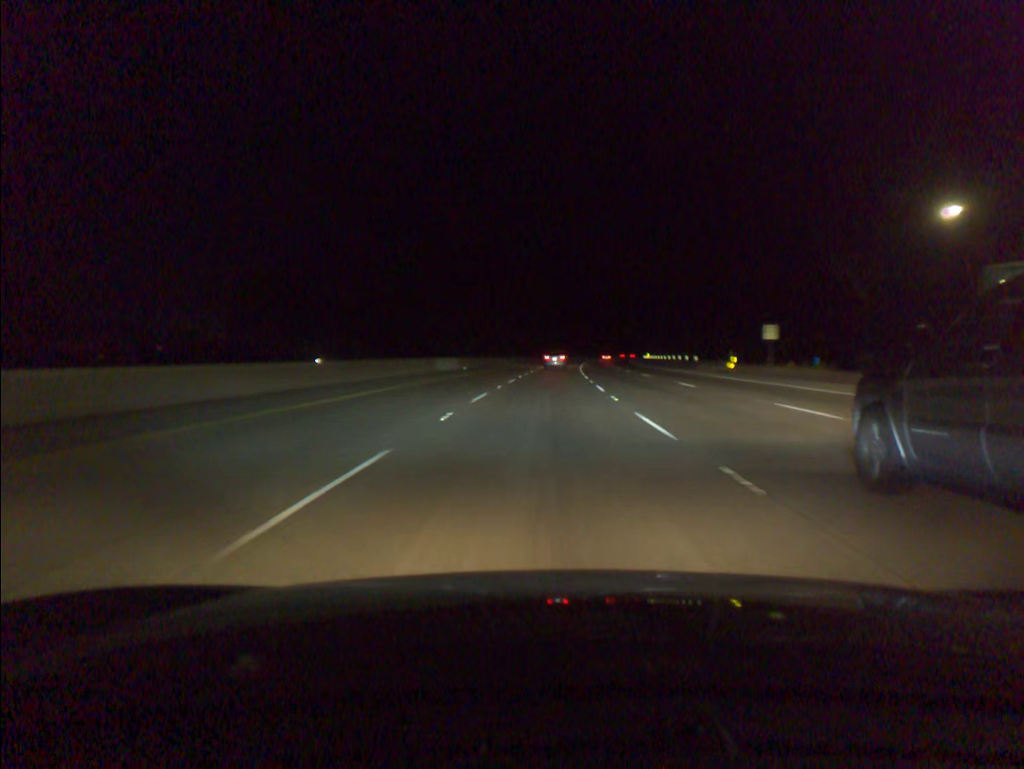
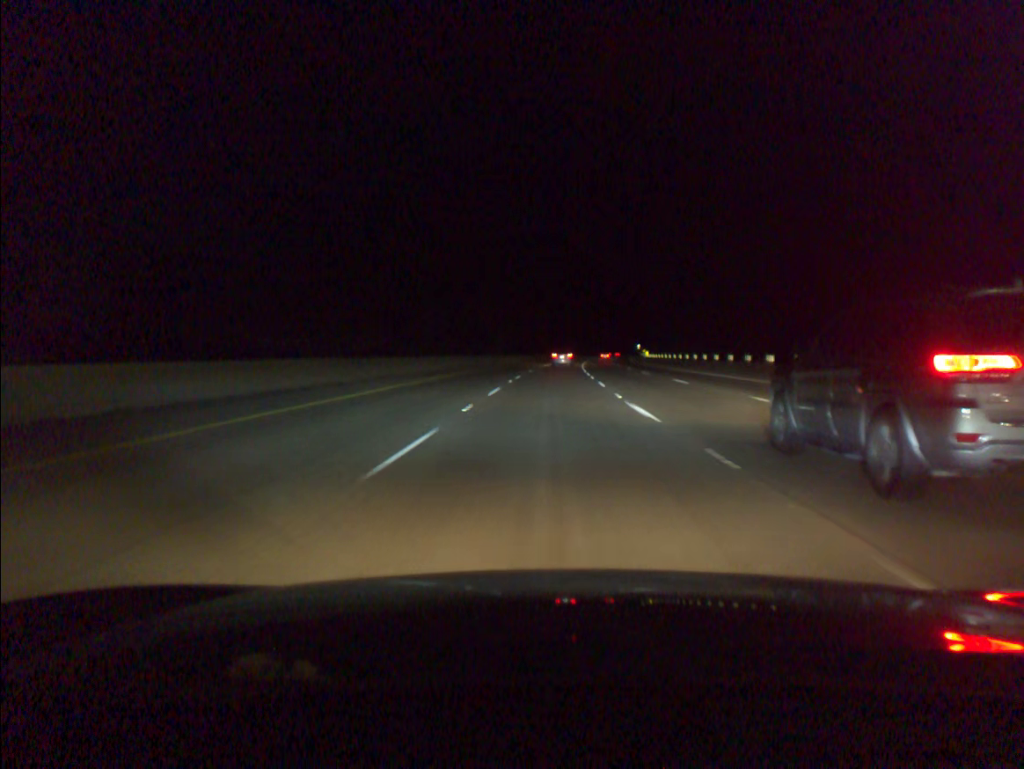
(+1.0, +56.0) m; +2°
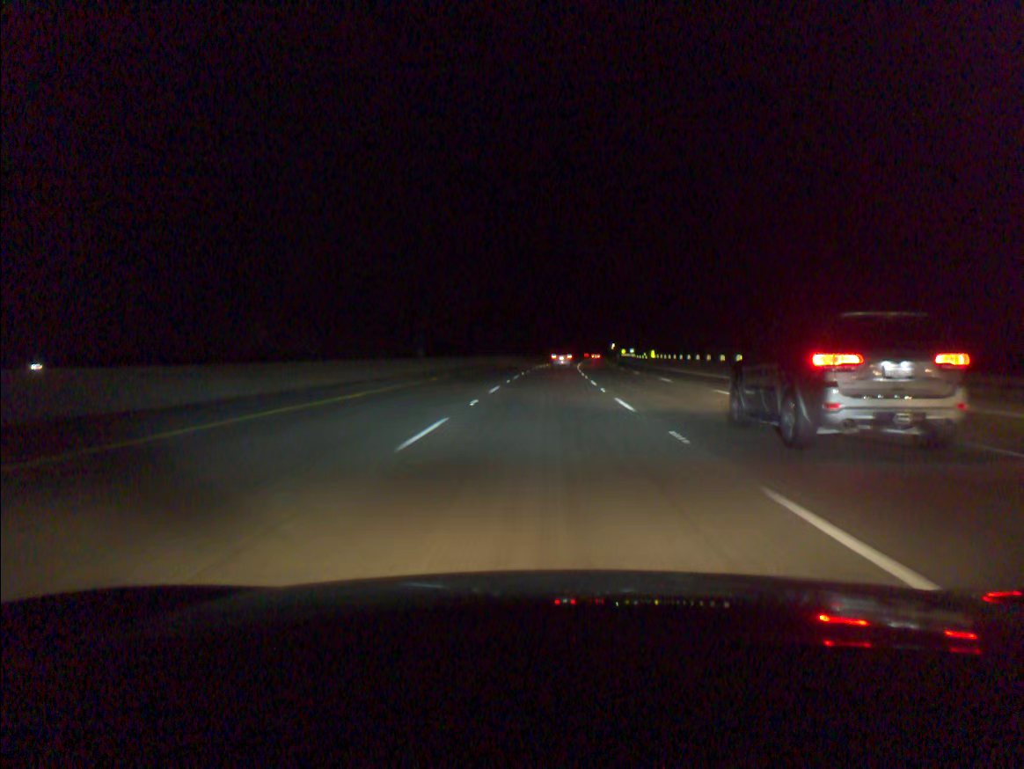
(+1.2, +55.8) m; +2°
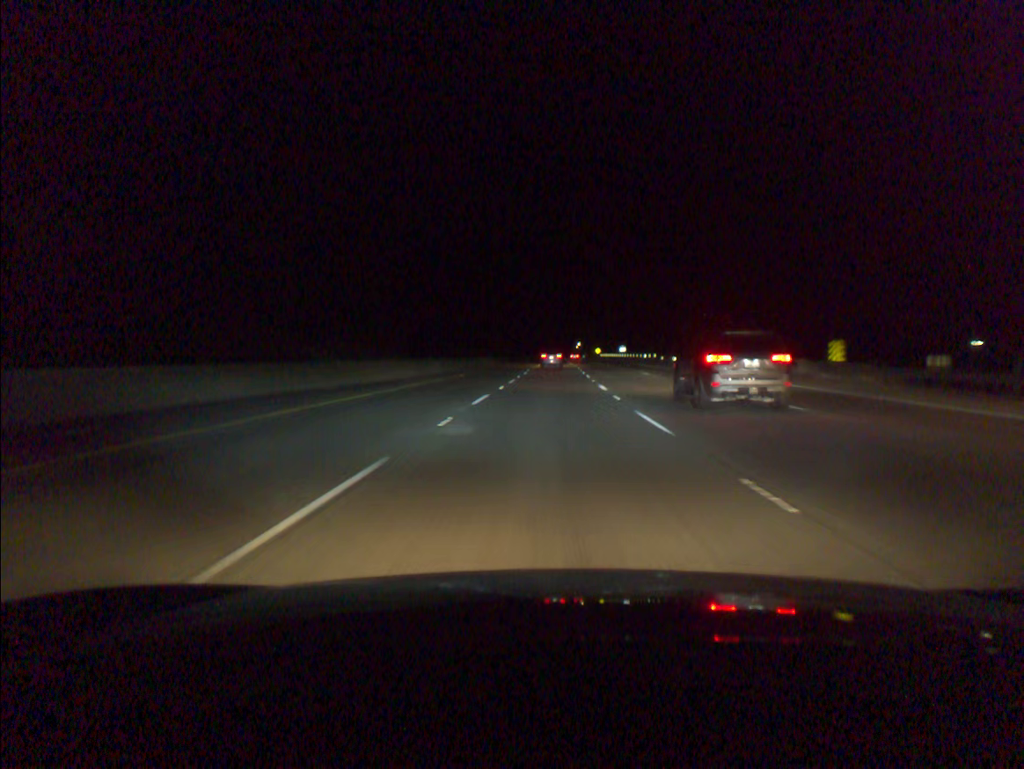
(+2.6, +92.7) m; +3°
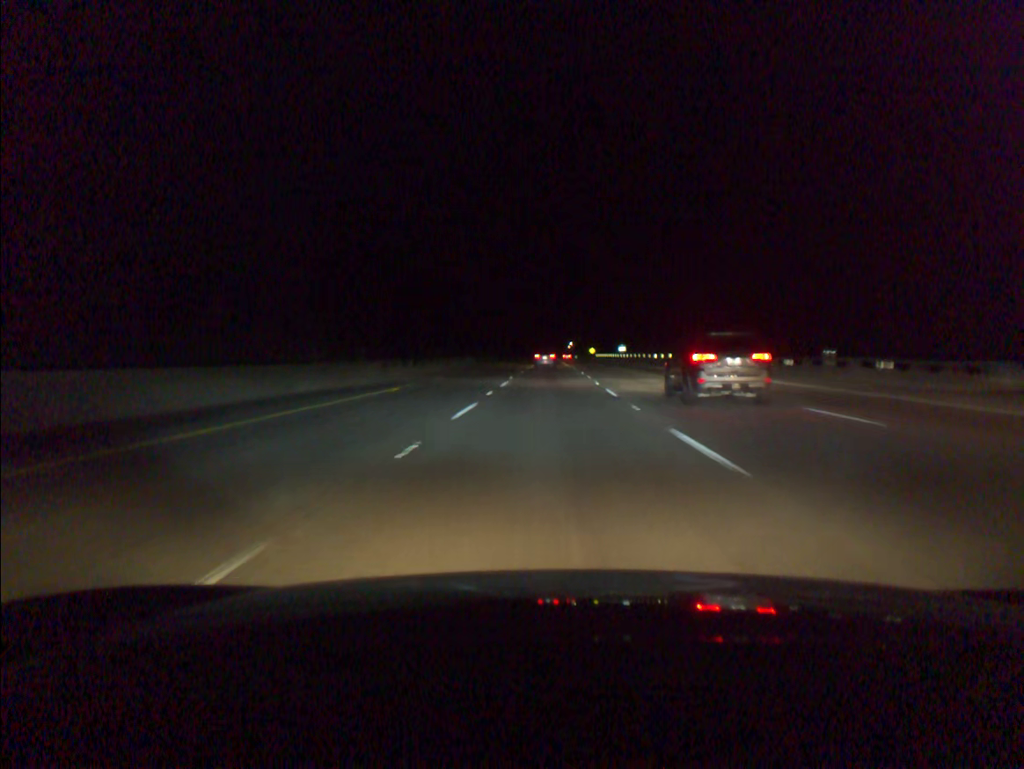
(+0.1, +18.5) m; +1°
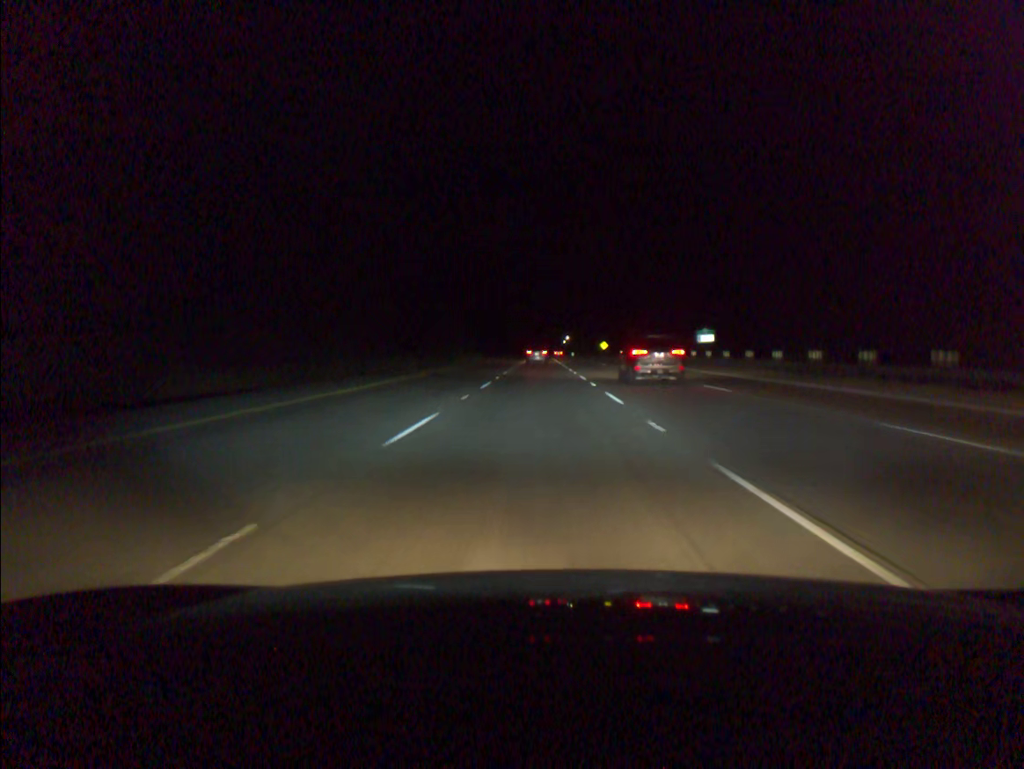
(+1.3, +92.6) m; +1°
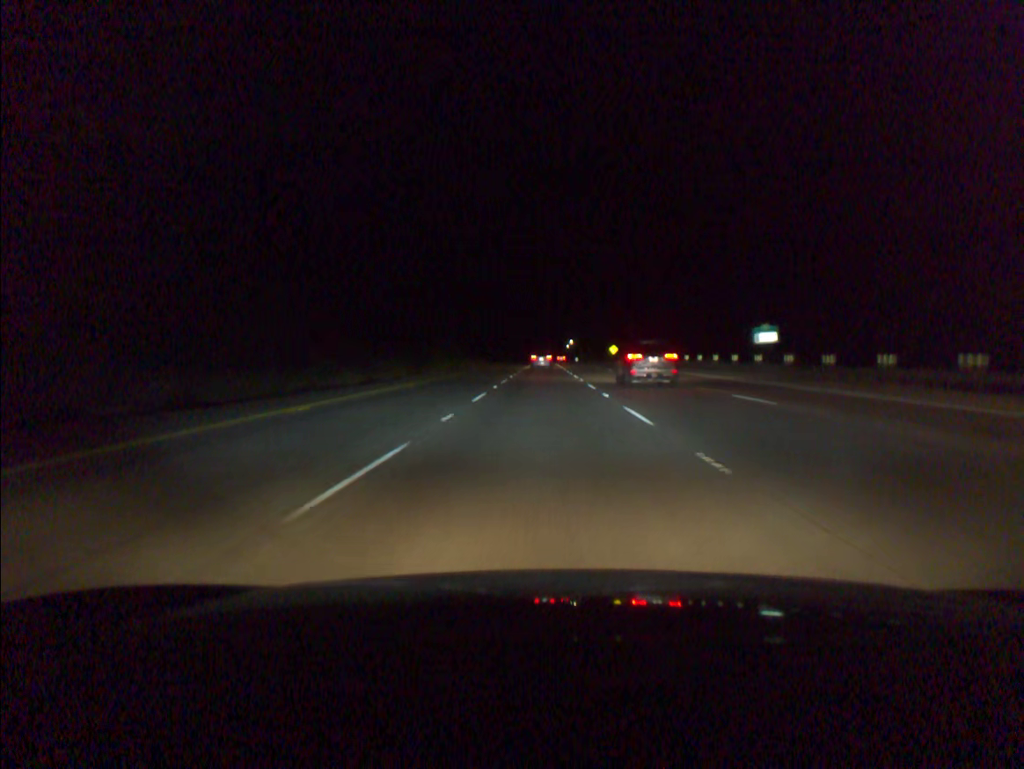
(0.0, +18.5) m; 0°
